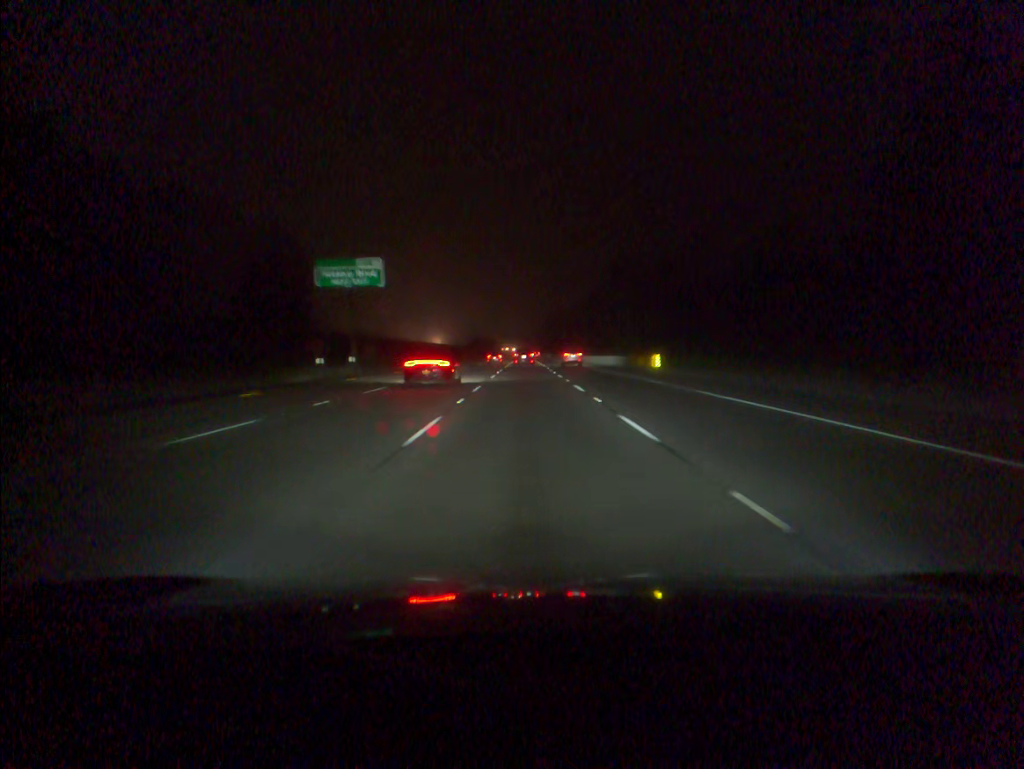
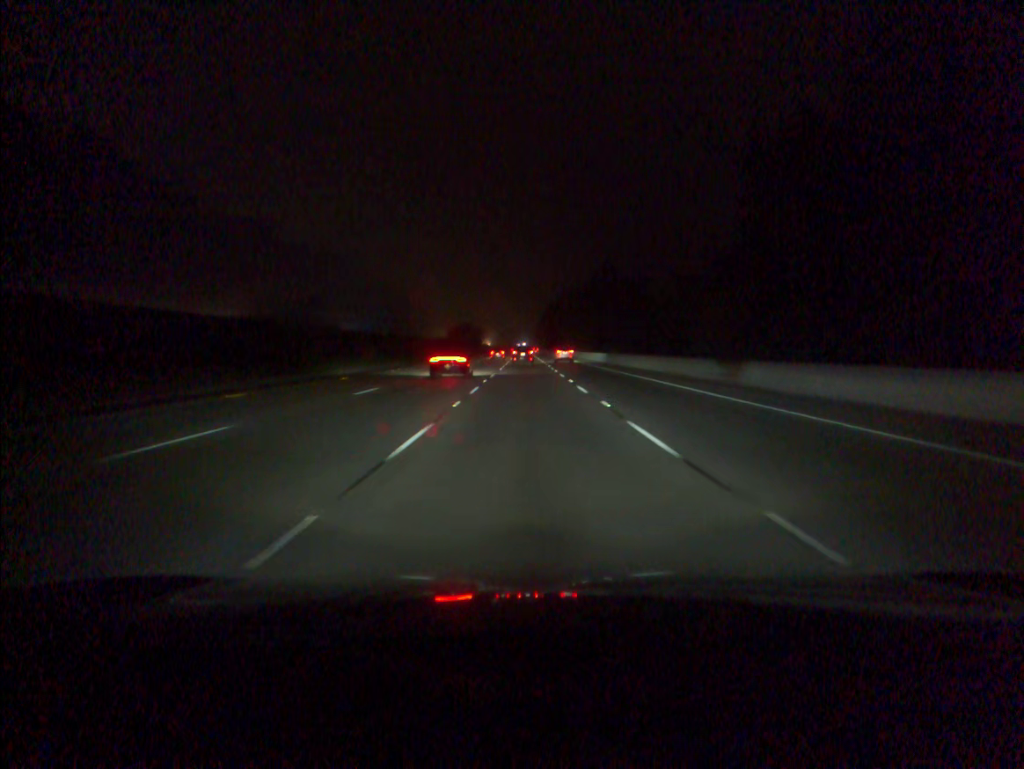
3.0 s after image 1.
(+0.1, +89.4) m; 0°
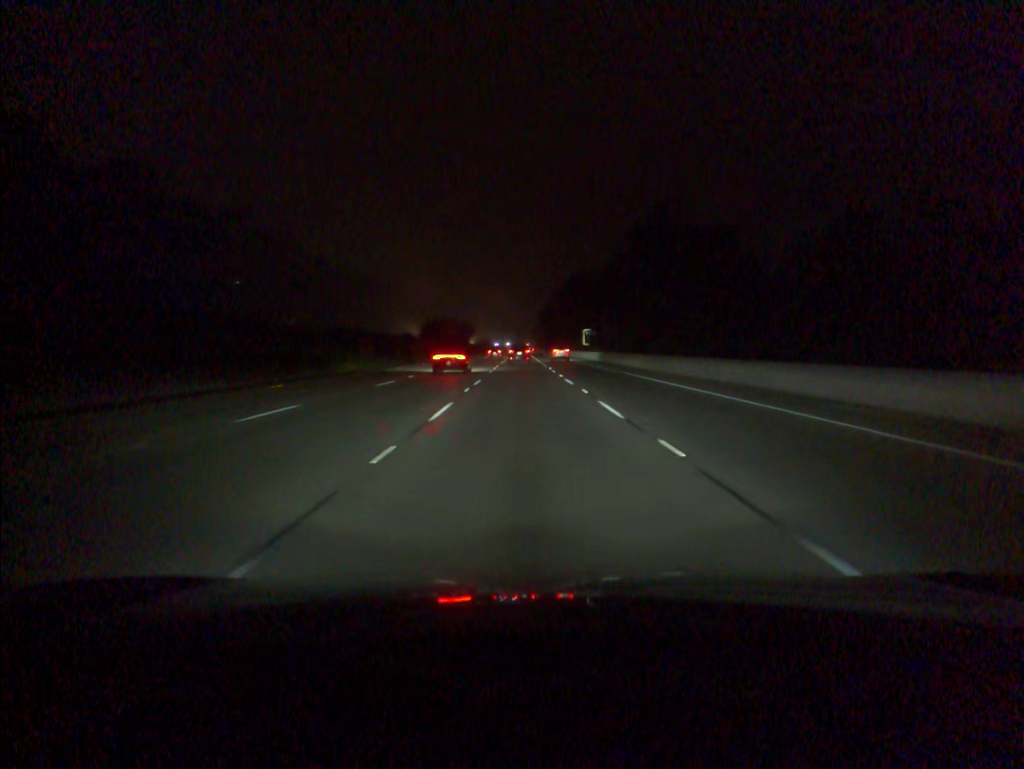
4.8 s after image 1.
(+0.1, +53.5) m; 0°
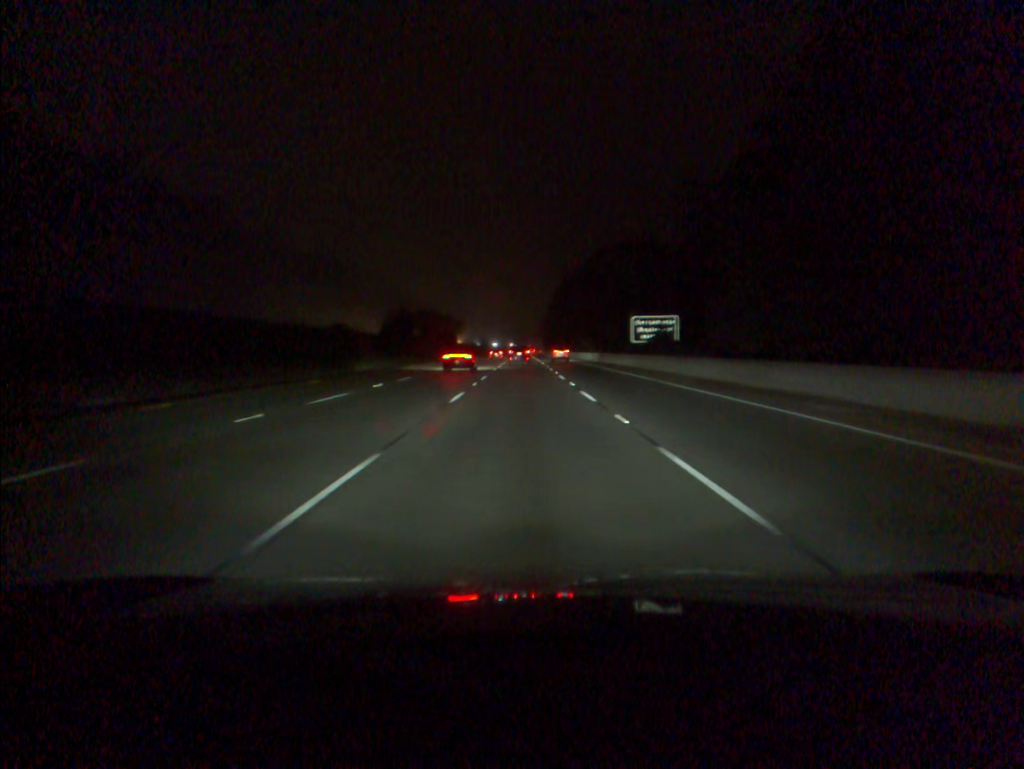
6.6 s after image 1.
(-0.1, +53.1) m; 0°
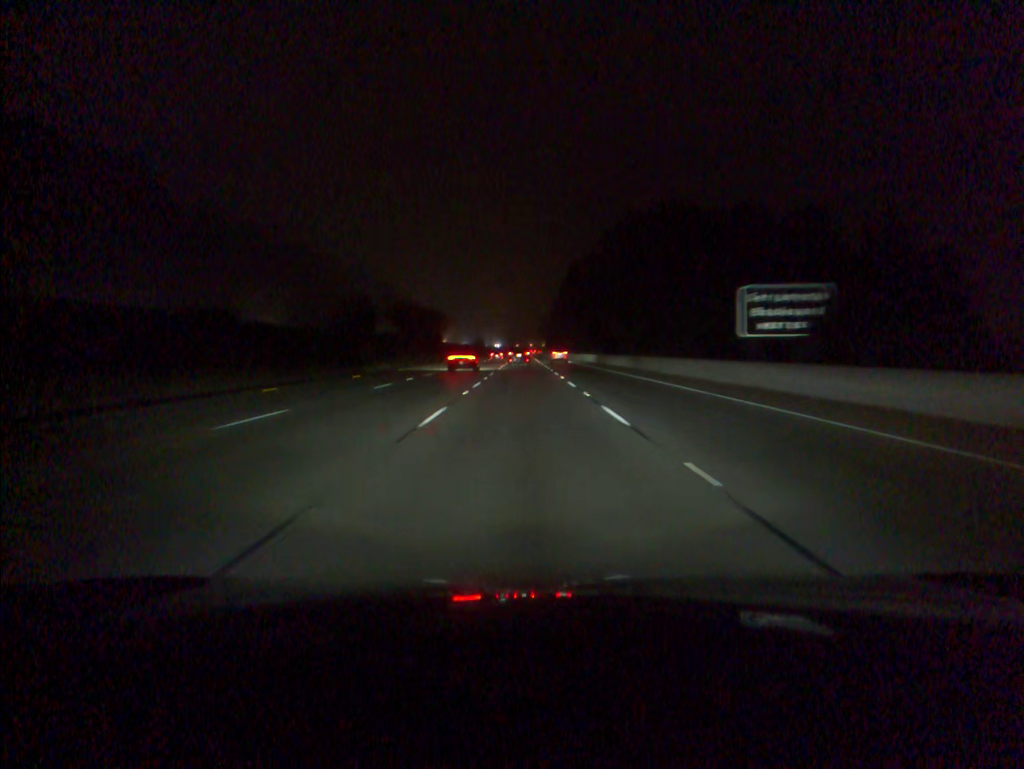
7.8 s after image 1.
(0.0, +35.4) m; 0°
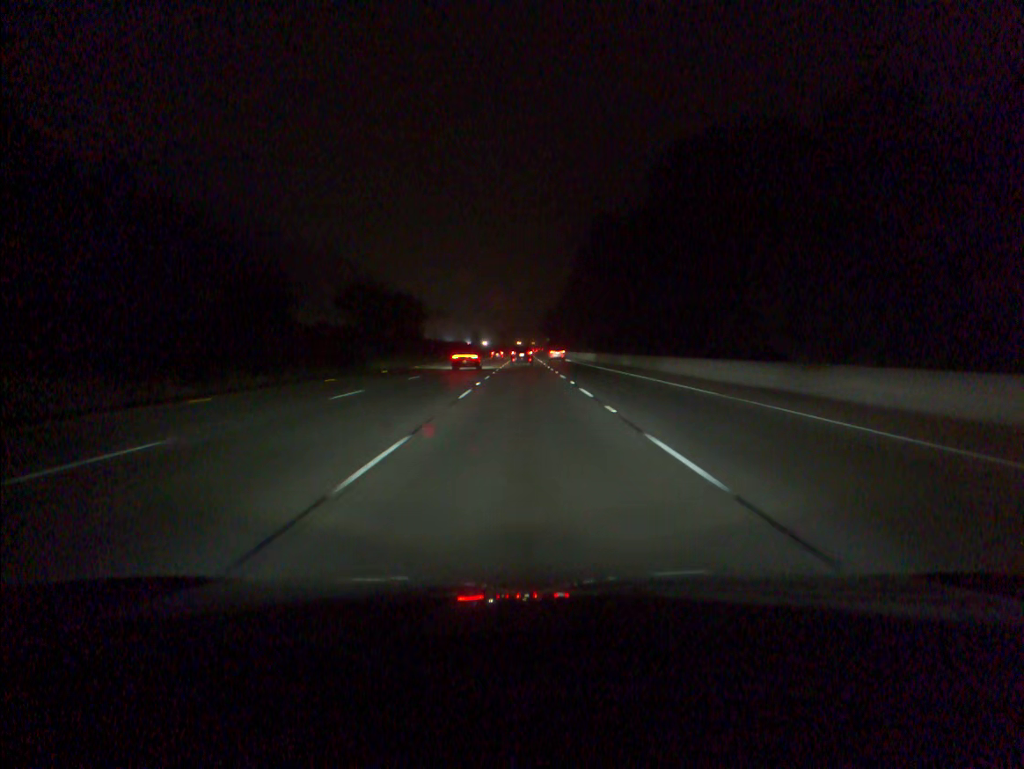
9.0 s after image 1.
(0.0, +35.5) m; 0°
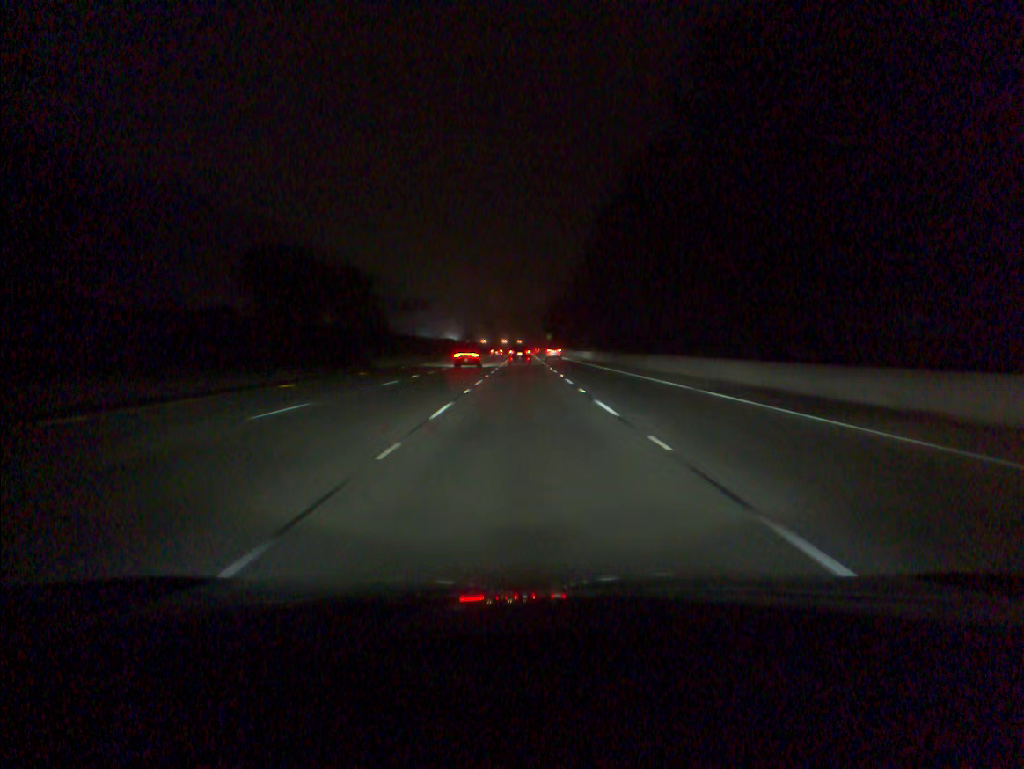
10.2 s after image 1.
(0.0, +35.6) m; 0°
